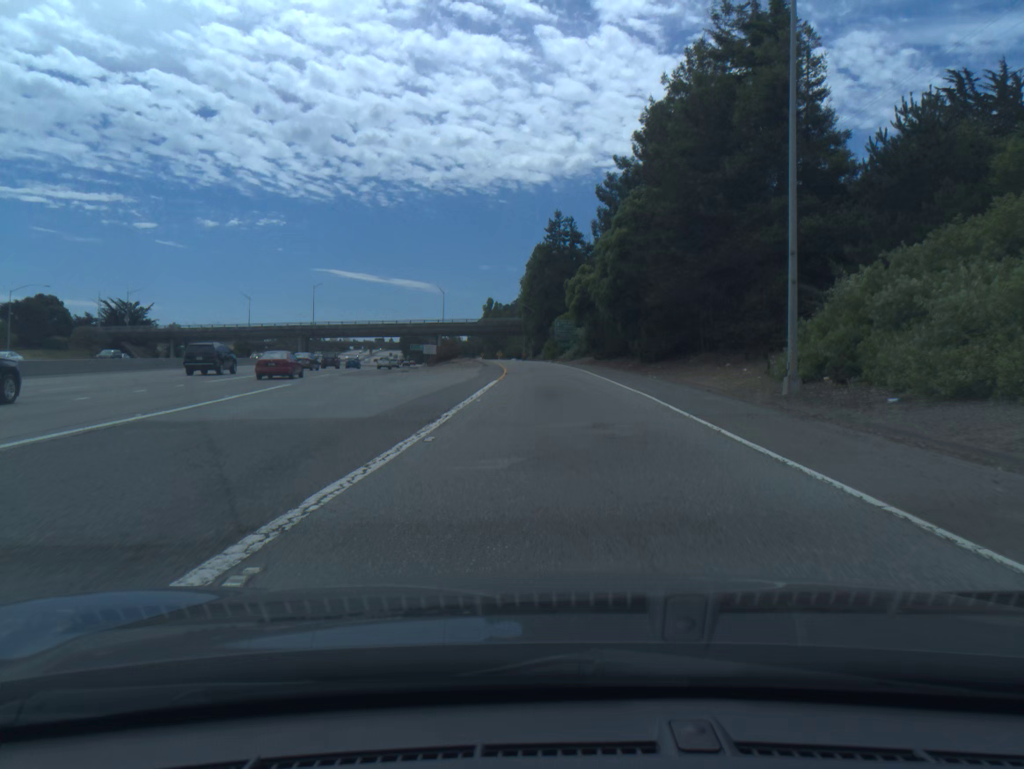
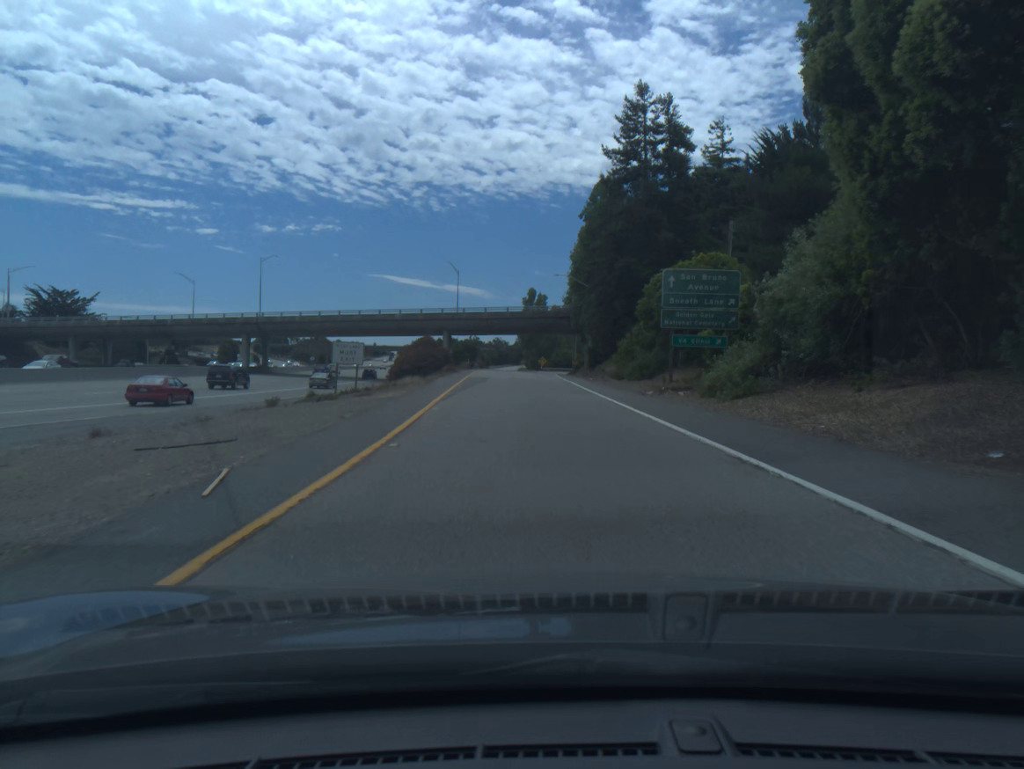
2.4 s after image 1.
(-1.0, +59.1) m; -4°
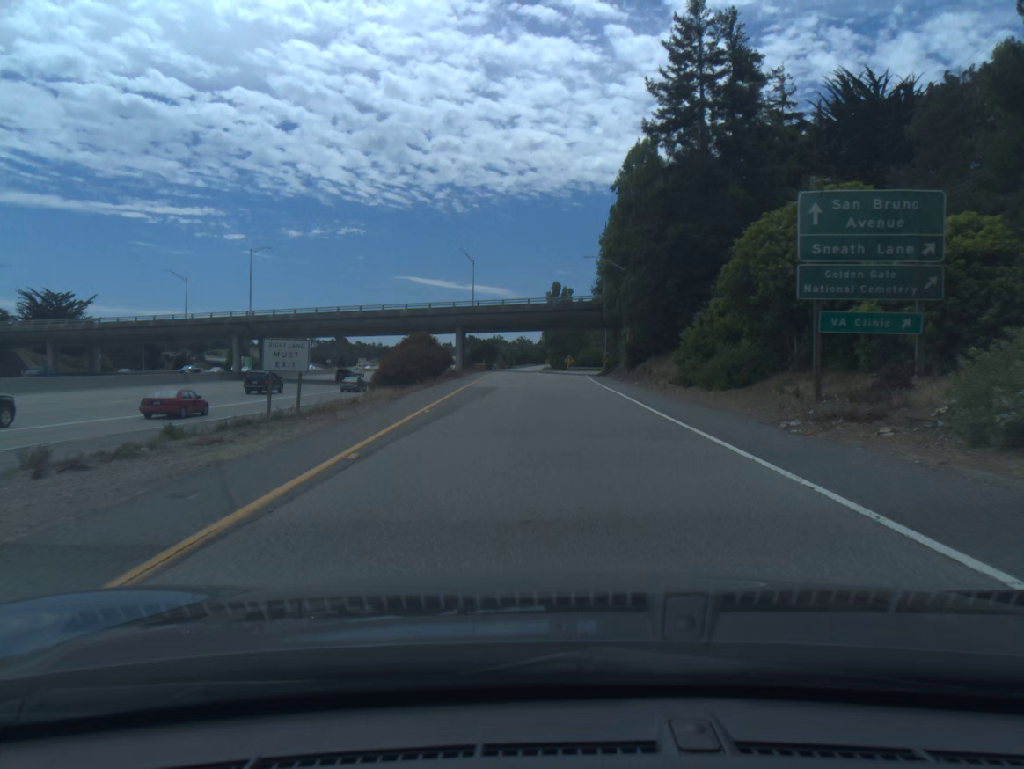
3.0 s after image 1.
(-0.2, +14.2) m; -2°
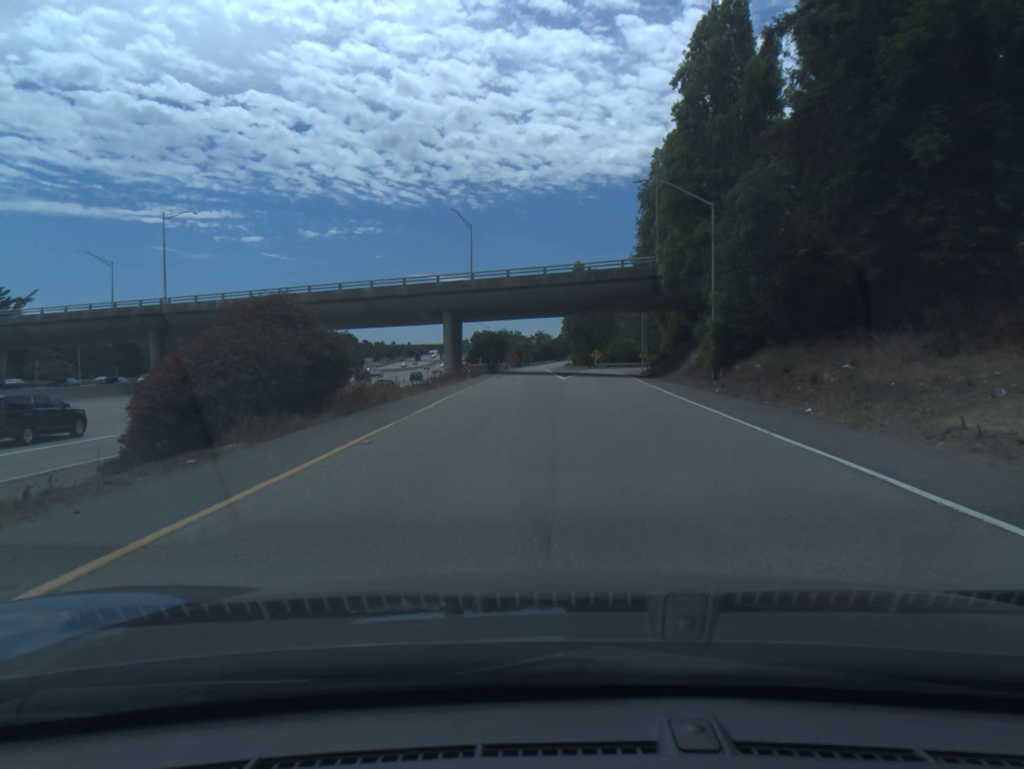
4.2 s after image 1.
(-0.3, +27.9) m; -1°
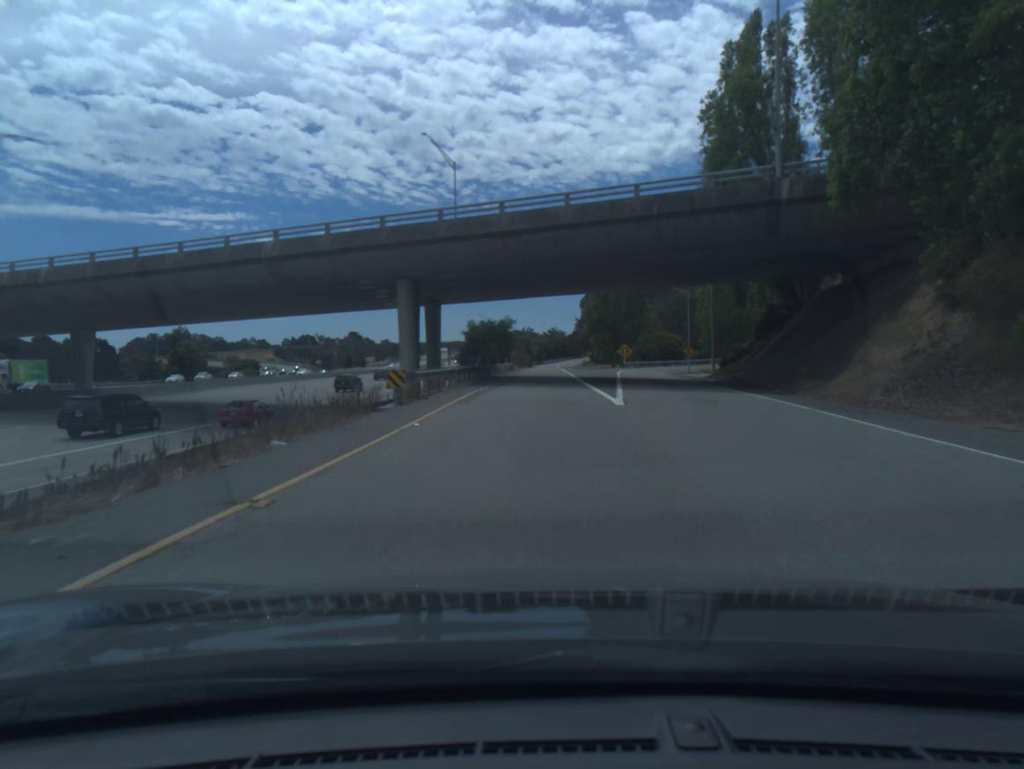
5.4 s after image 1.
(-0.4, +27.4) m; -1°
